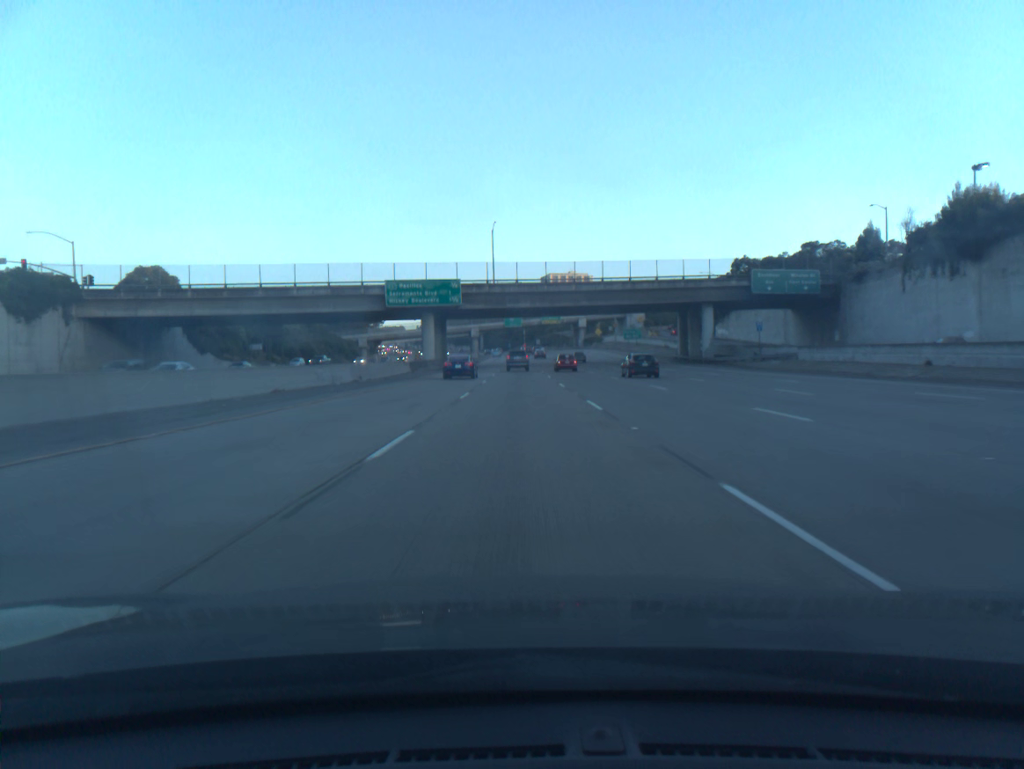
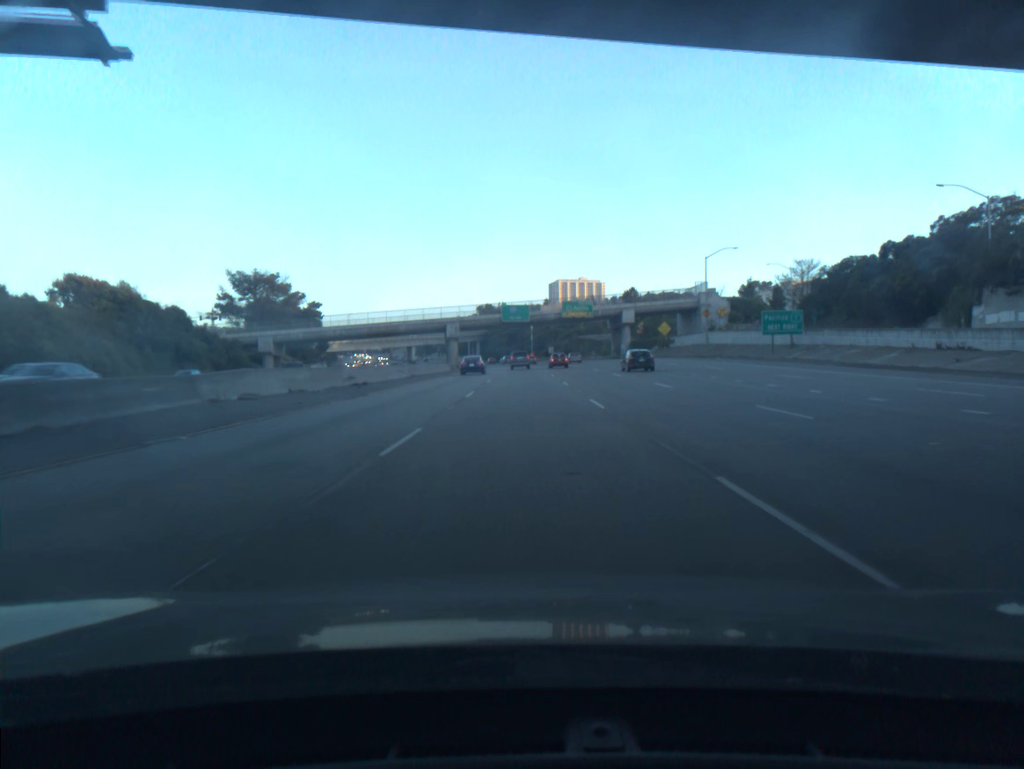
(+0.1, +87.4) m; 0°
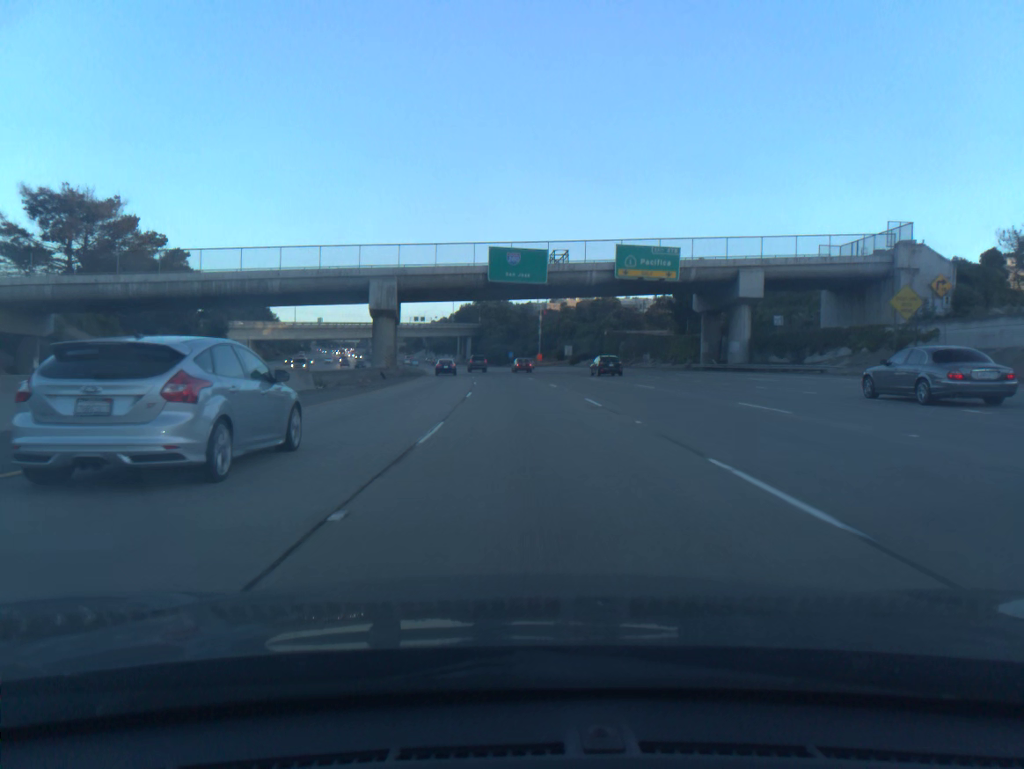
(-0.1, +71.4) m; 0°
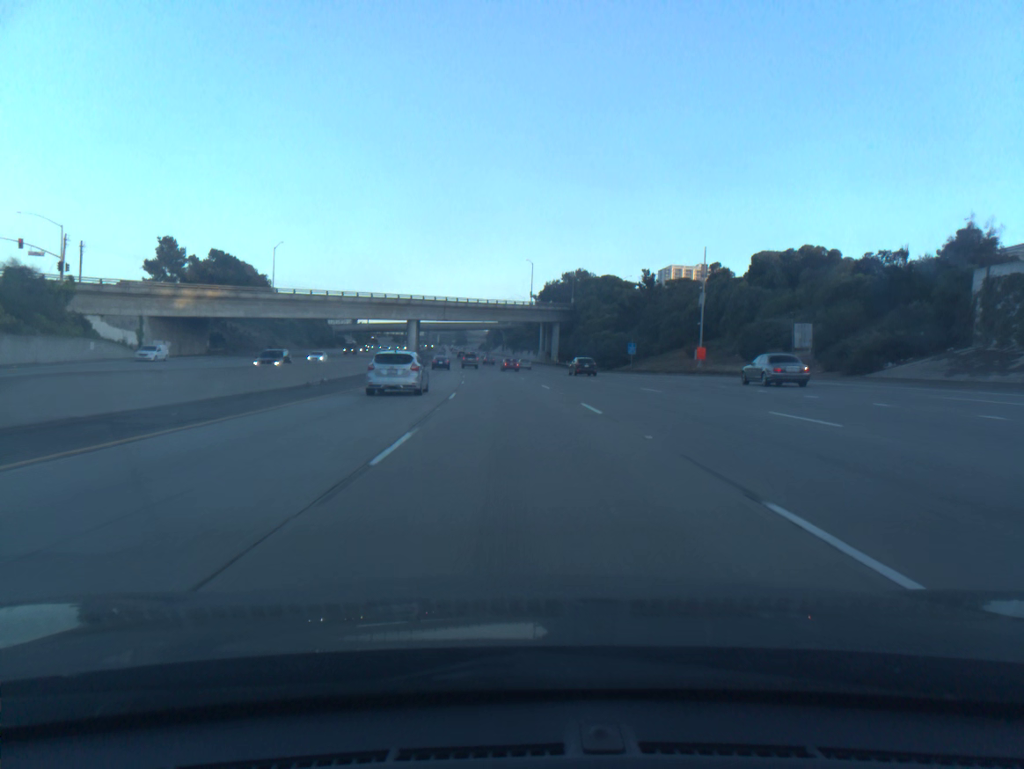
(-4.6, +90.0) m; -6°
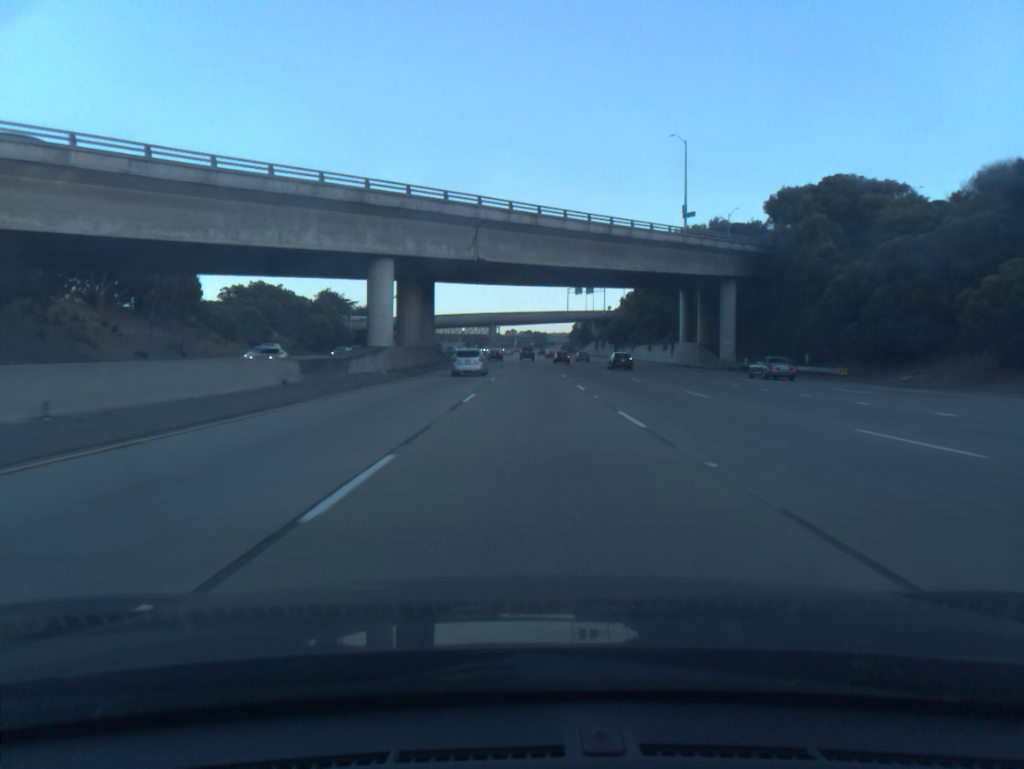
(-5.4, +90.6) m; -6°
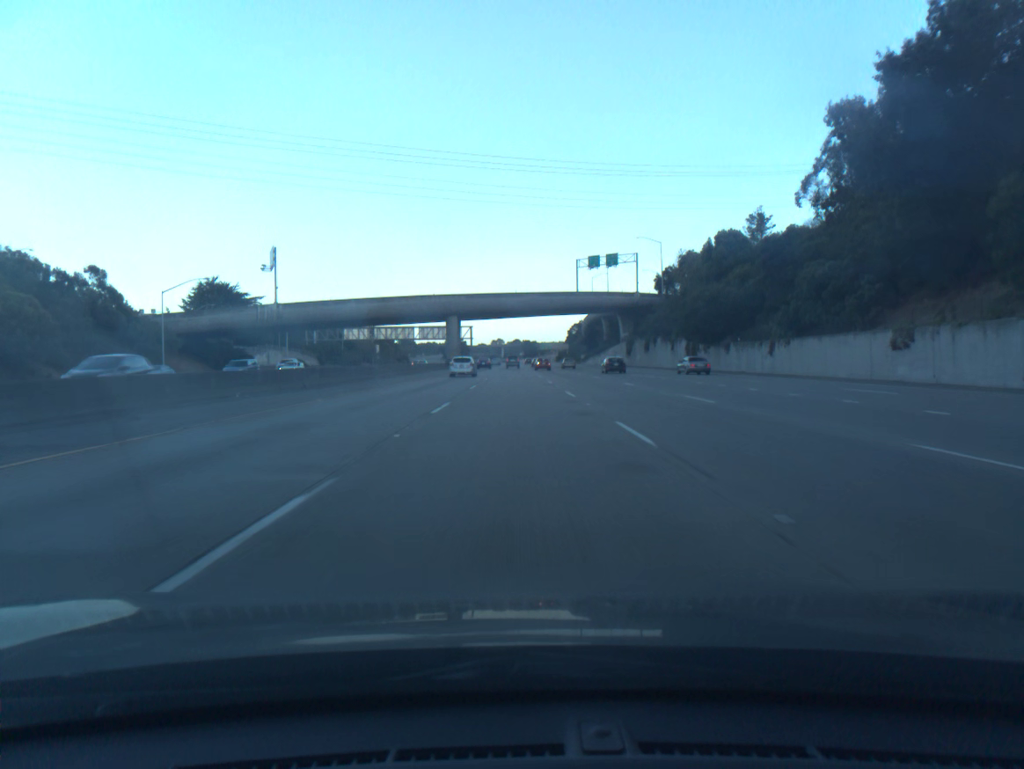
(+1.0, +90.5) m; +1°
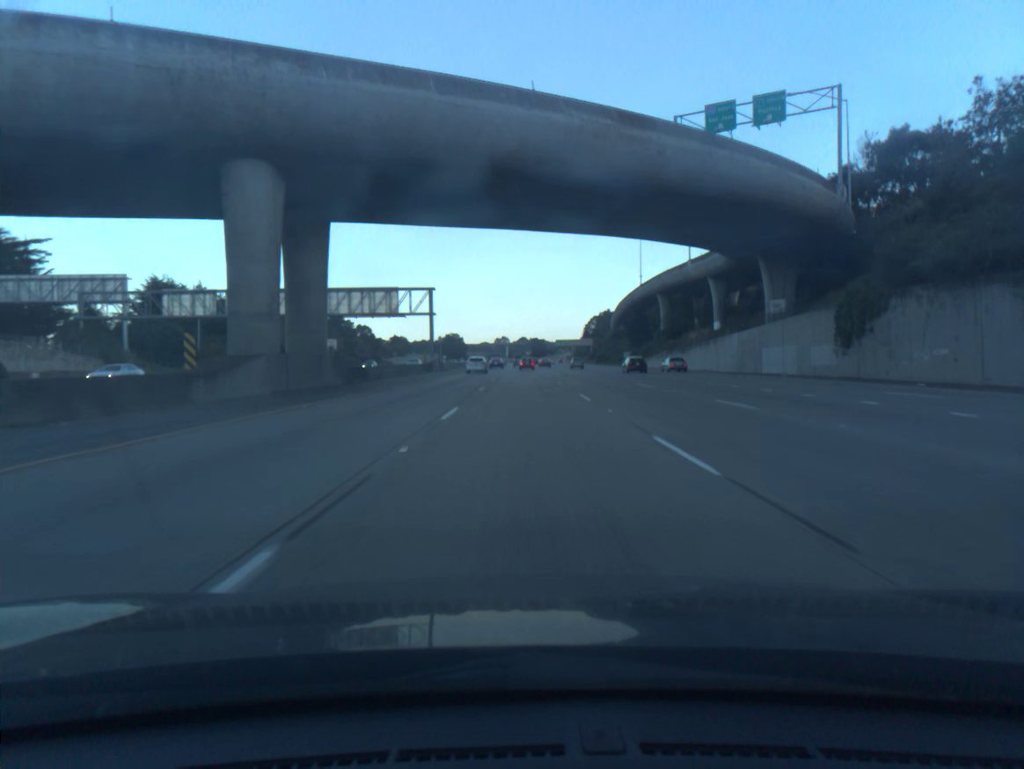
(-0.7, +90.2) m; 0°
